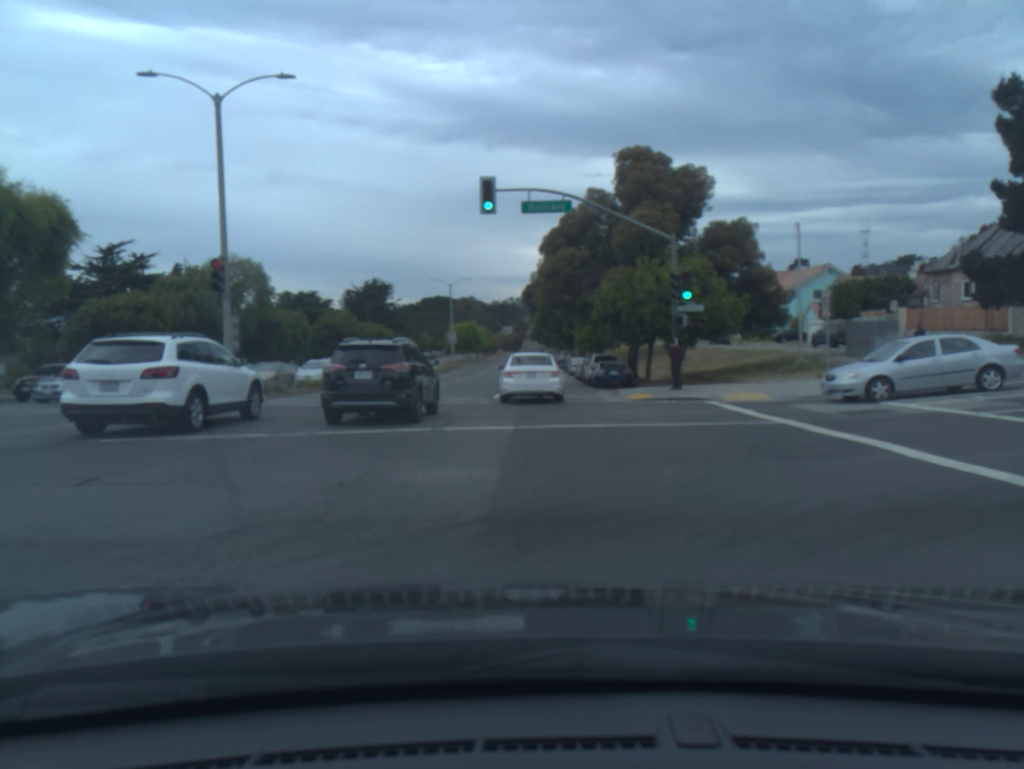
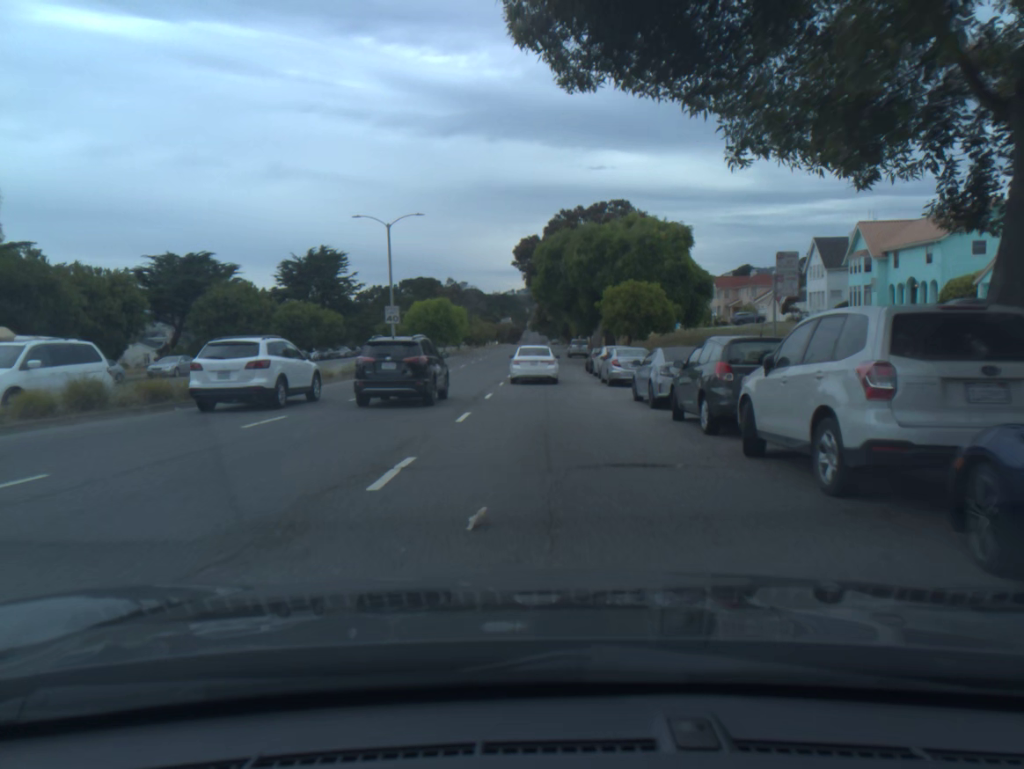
(0.0, +34.0) m; 0°
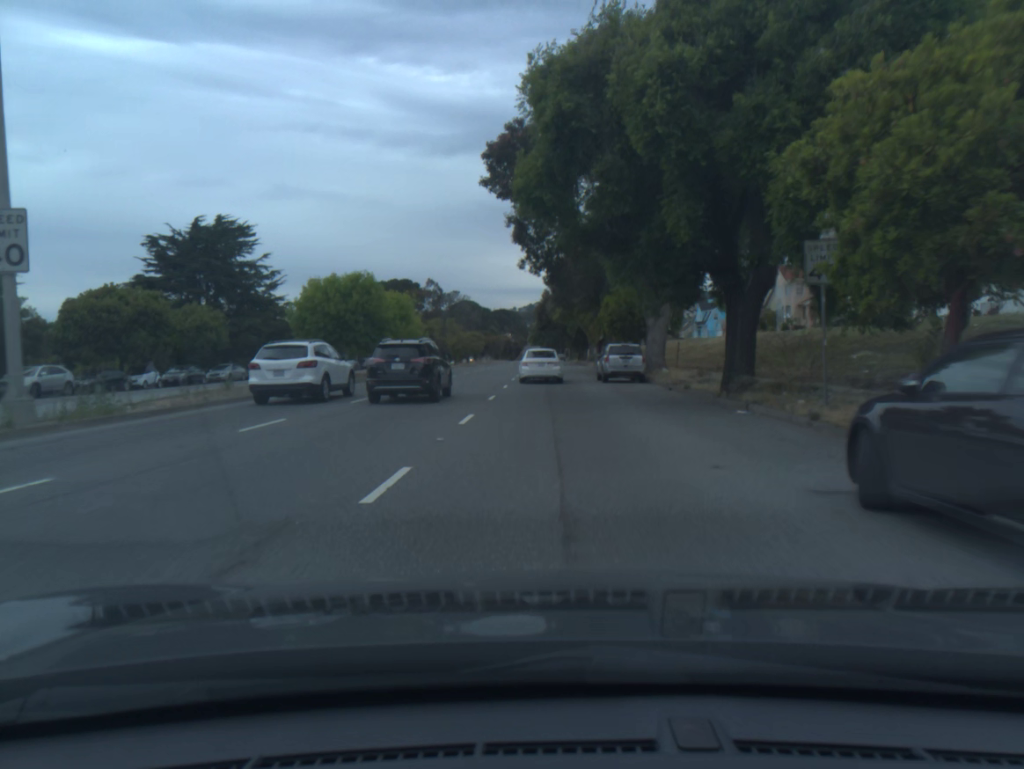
(-0.2, +36.8) m; 0°
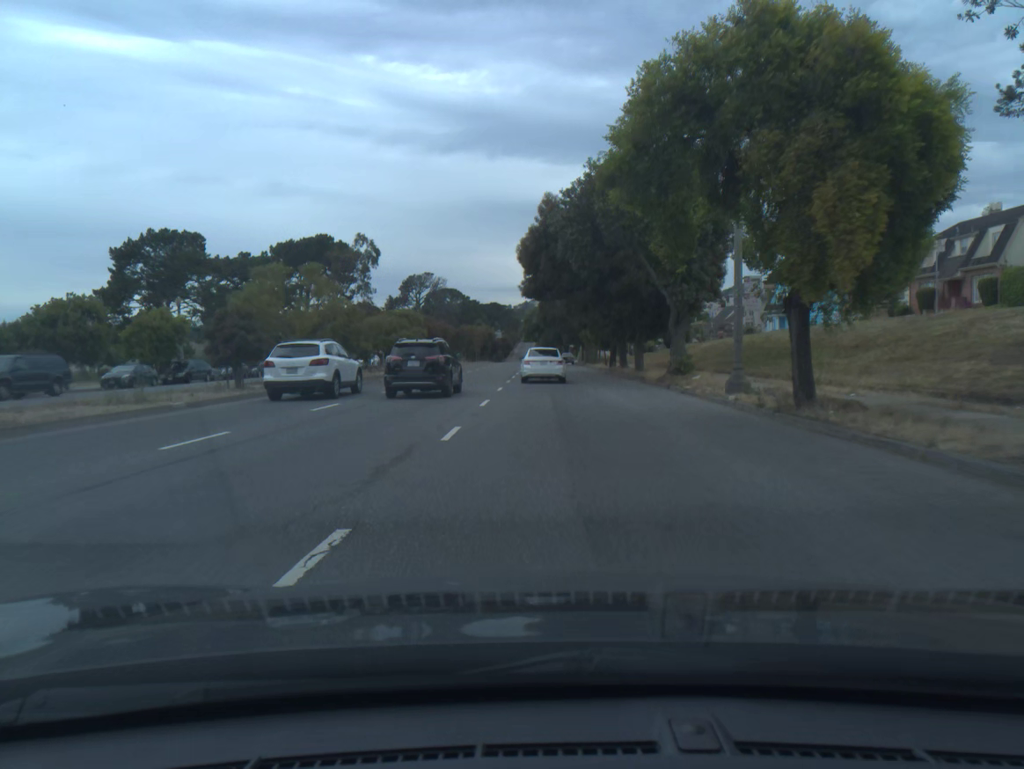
(-0.1, +53.8) m; 0°
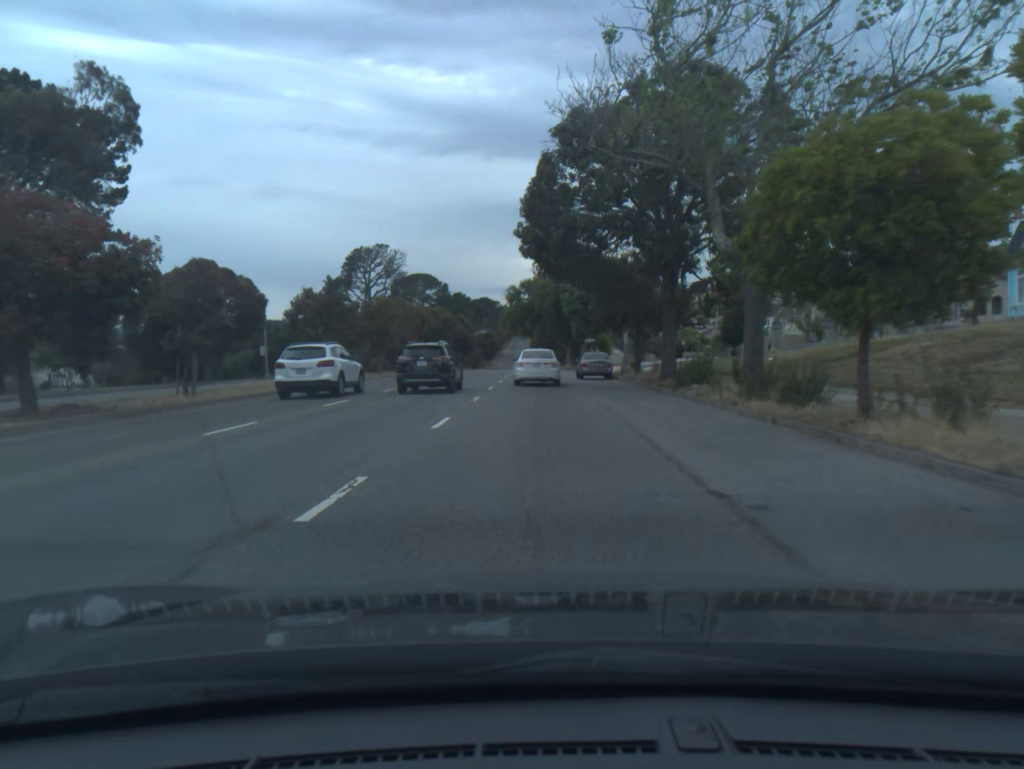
(+0.4, +56.0) m; 0°
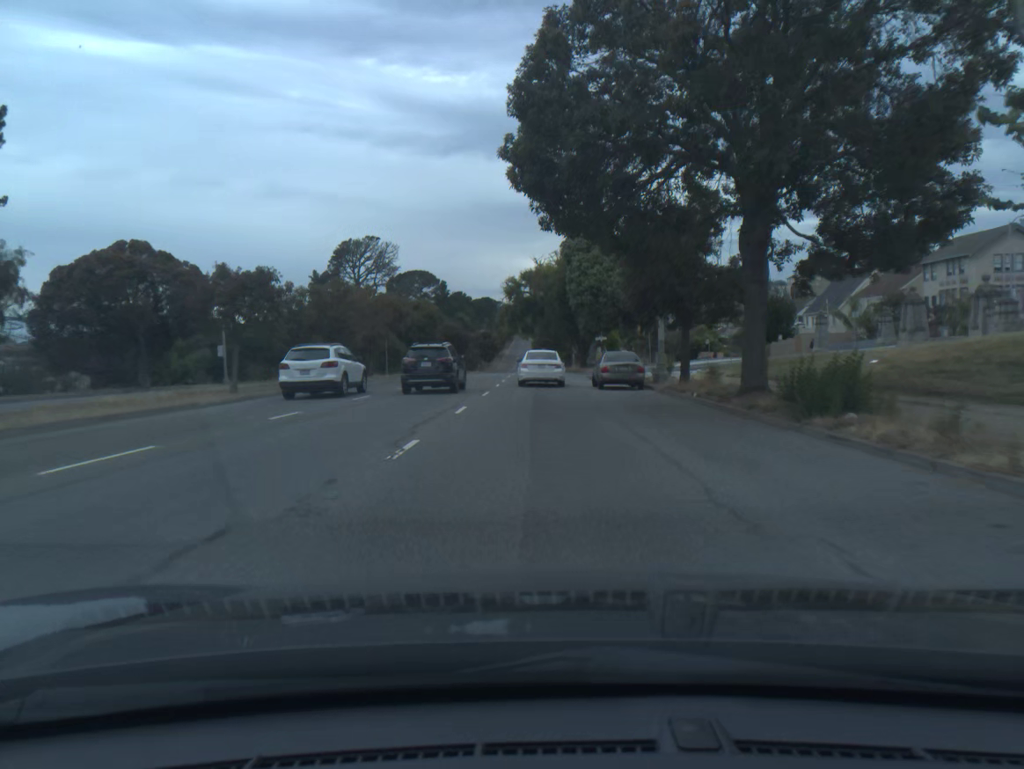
(0.0, +11.4) m; 0°
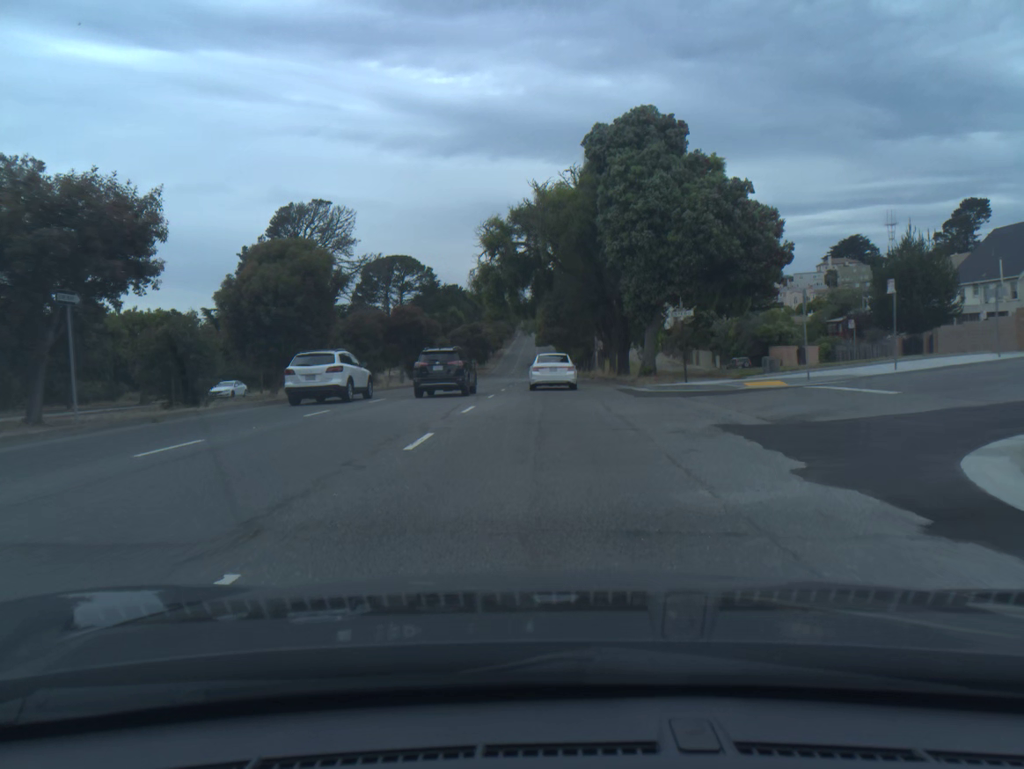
(-0.1, +35.0) m; 0°
